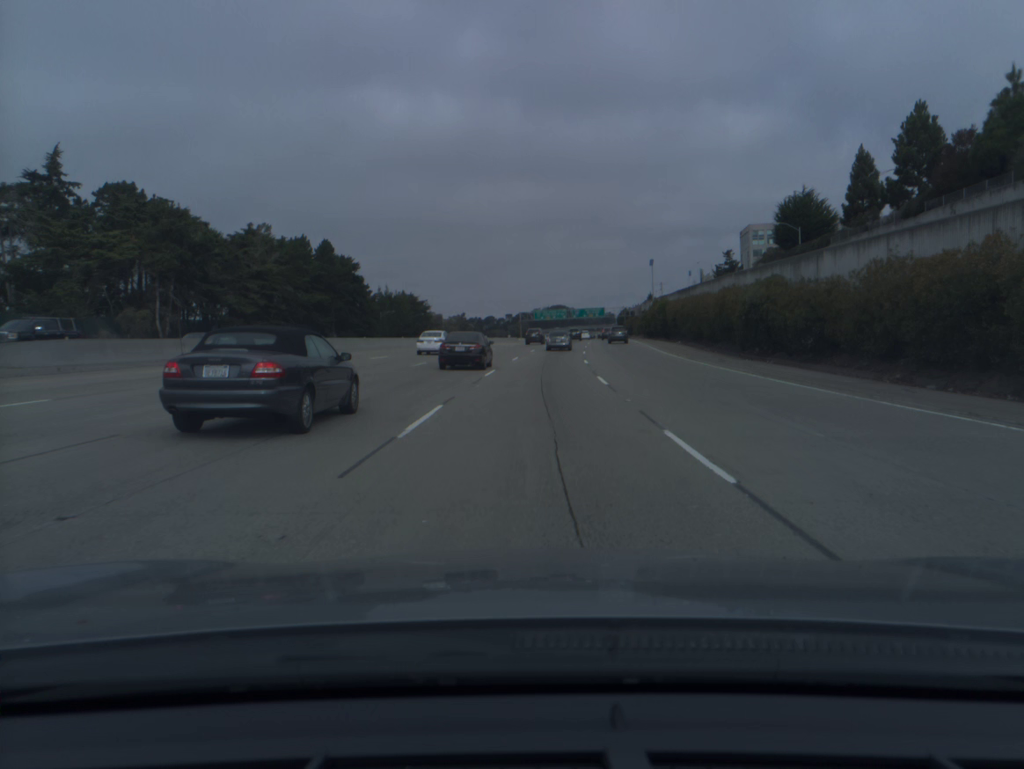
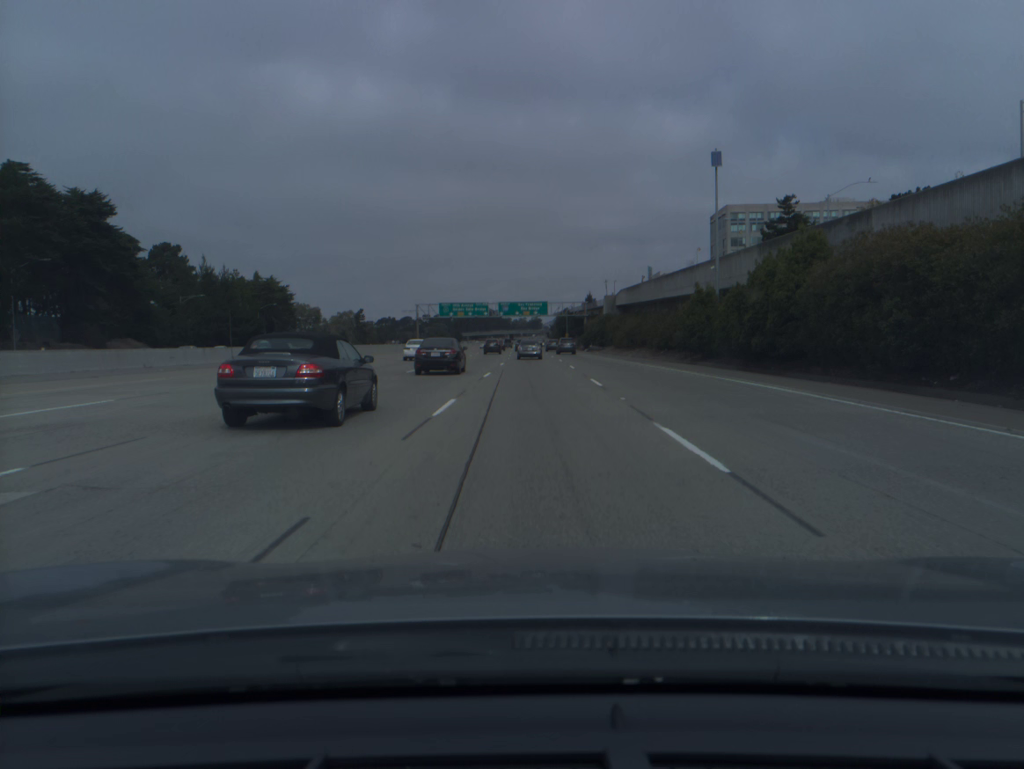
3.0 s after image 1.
(+4.7, +84.3) m; +6°
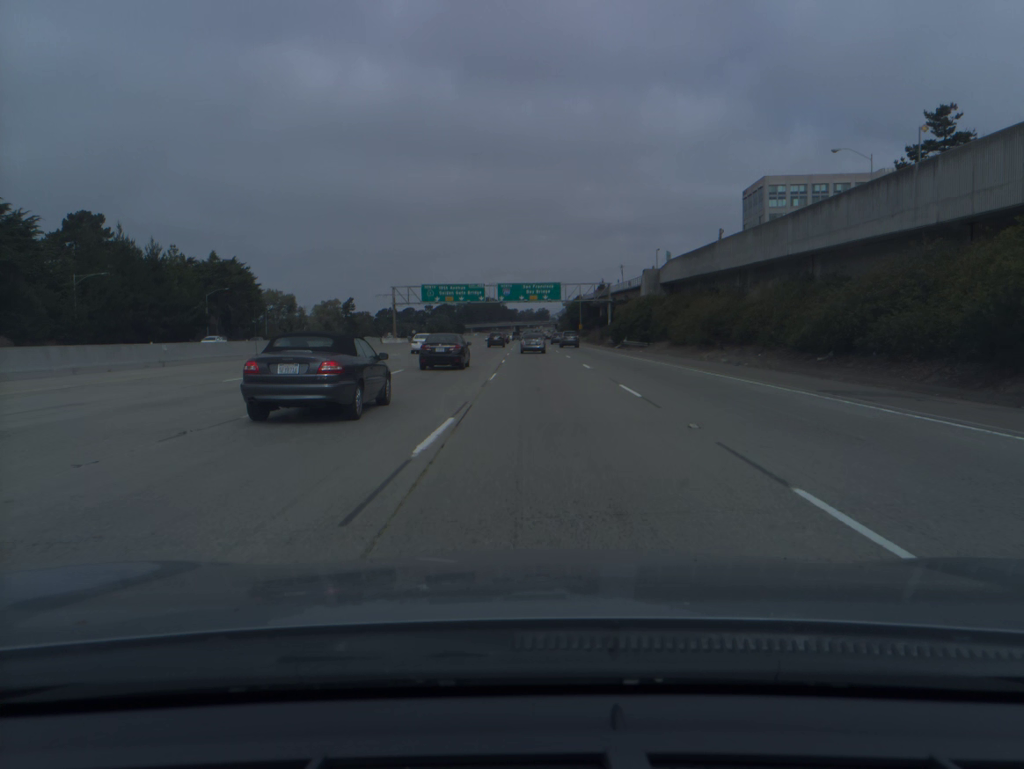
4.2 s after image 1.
(0.0, +33.7) m; 0°
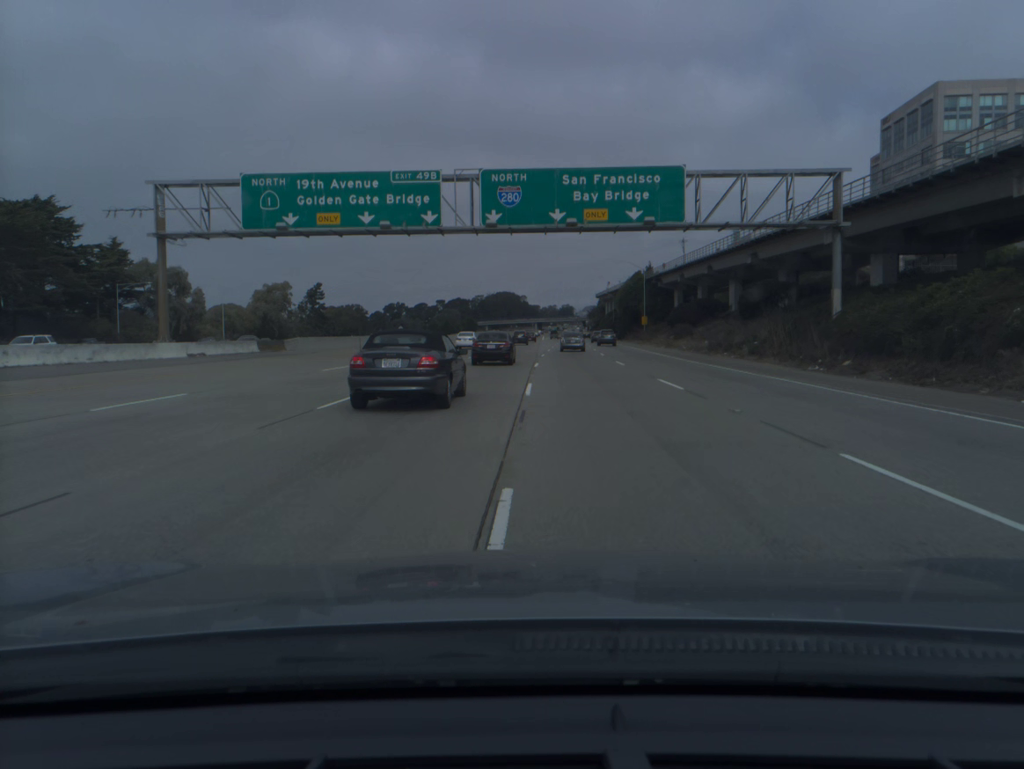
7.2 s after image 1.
(-1.2, +83.1) m; -2°
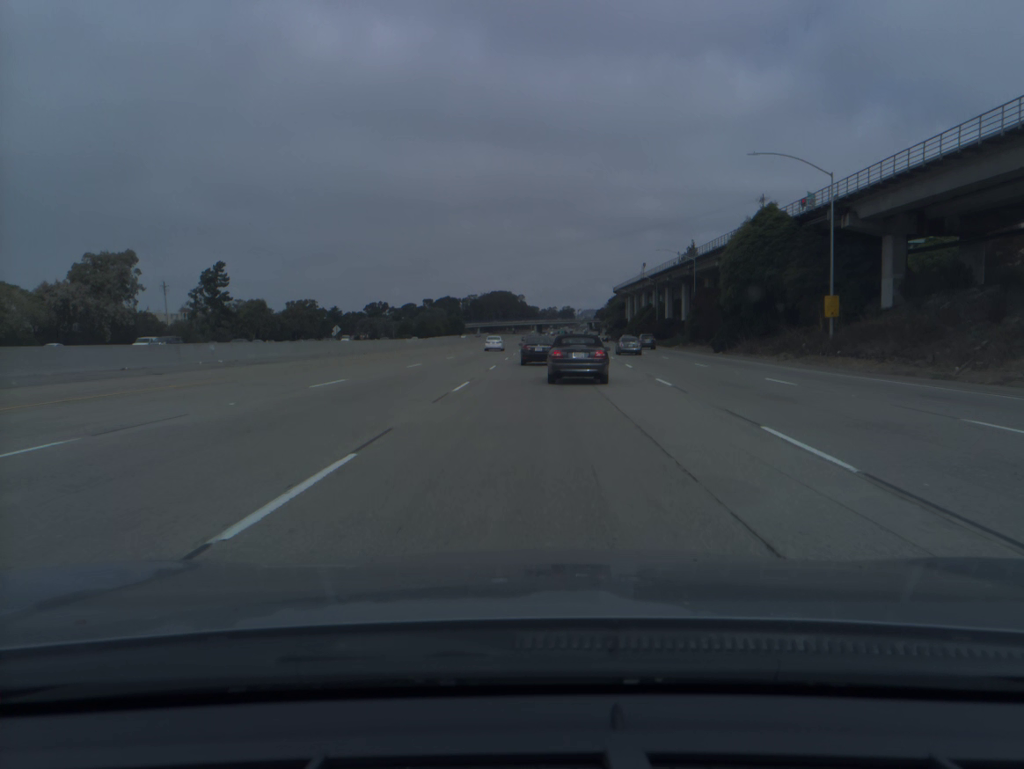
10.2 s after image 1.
(-0.1, +80.4) m; 0°
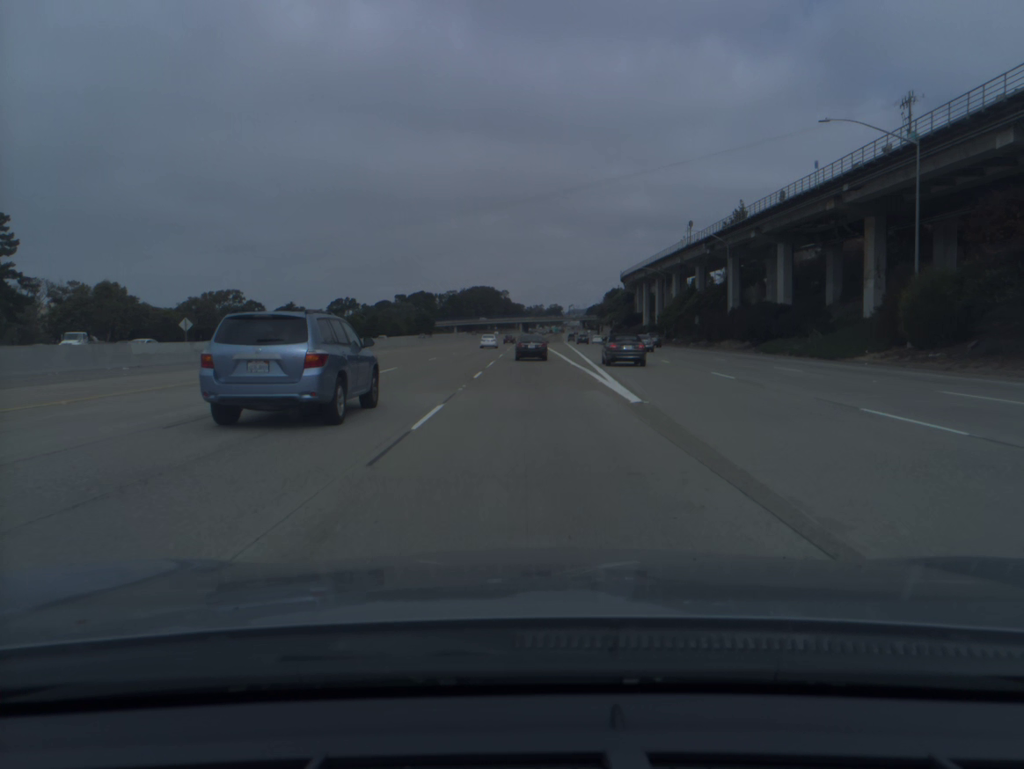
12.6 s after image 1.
(+0.7, +65.0) m; +1°
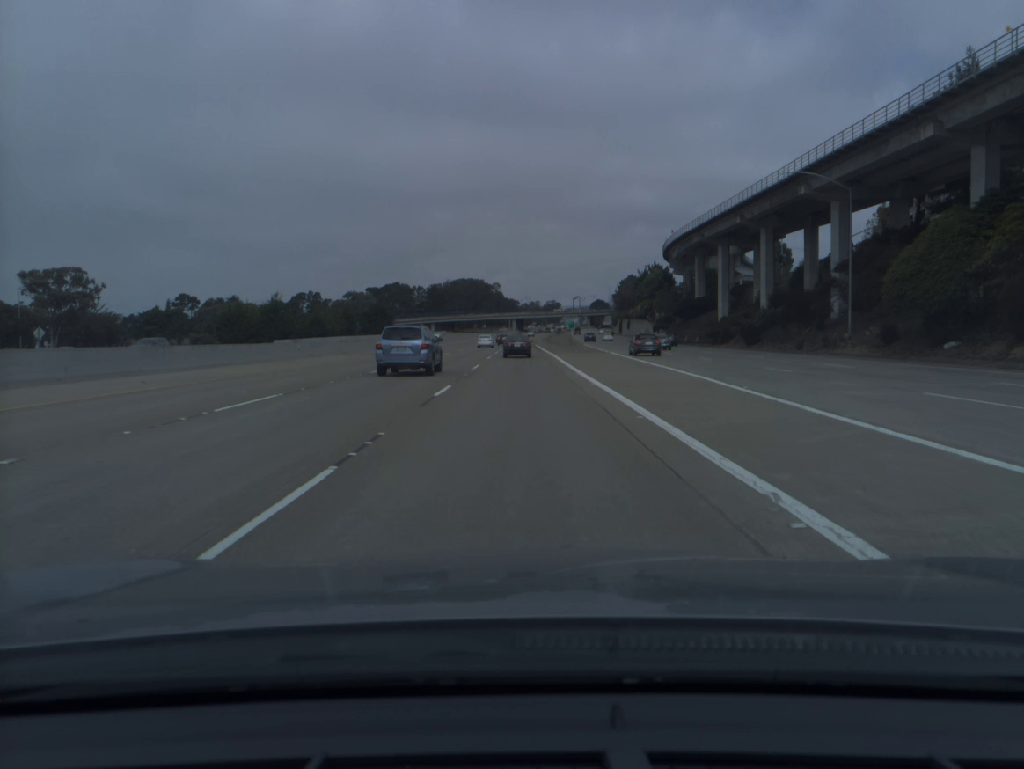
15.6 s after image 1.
(+0.2, +82.5) m; 0°
